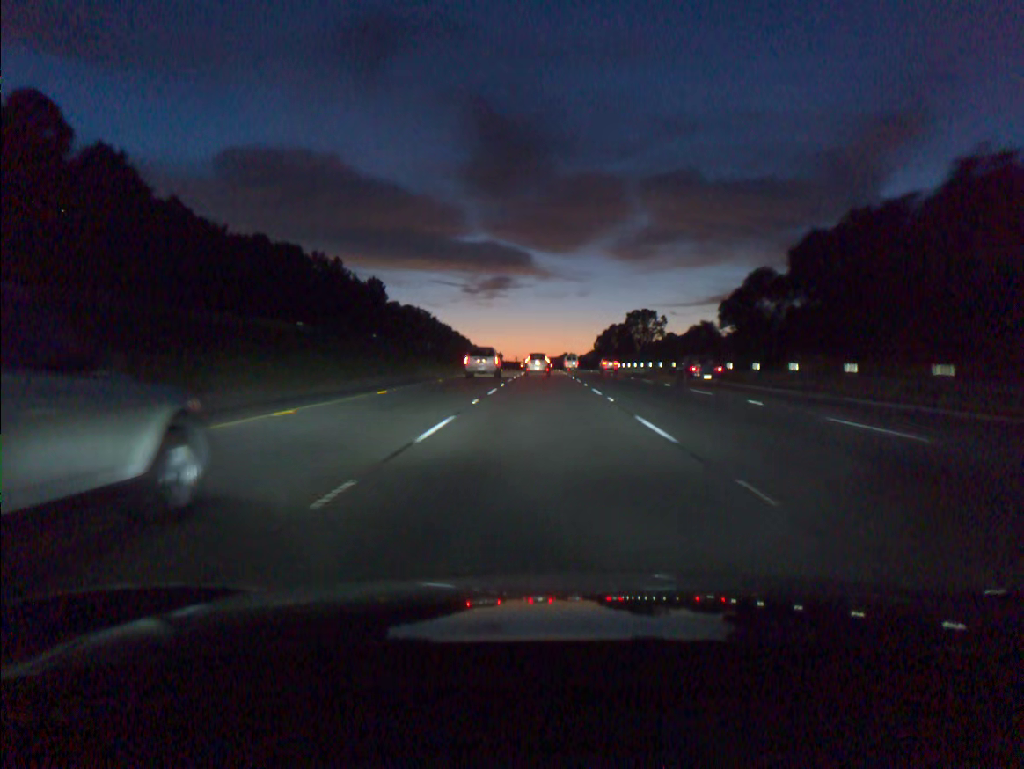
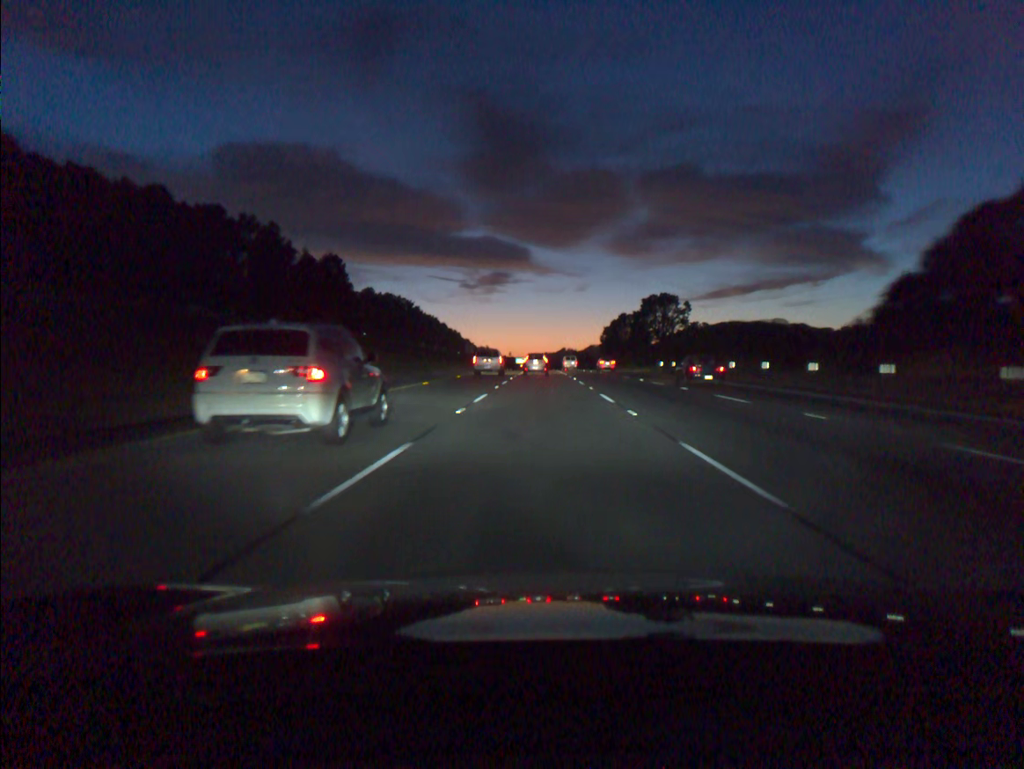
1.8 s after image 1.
(+0.1, +48.4) m; 0°
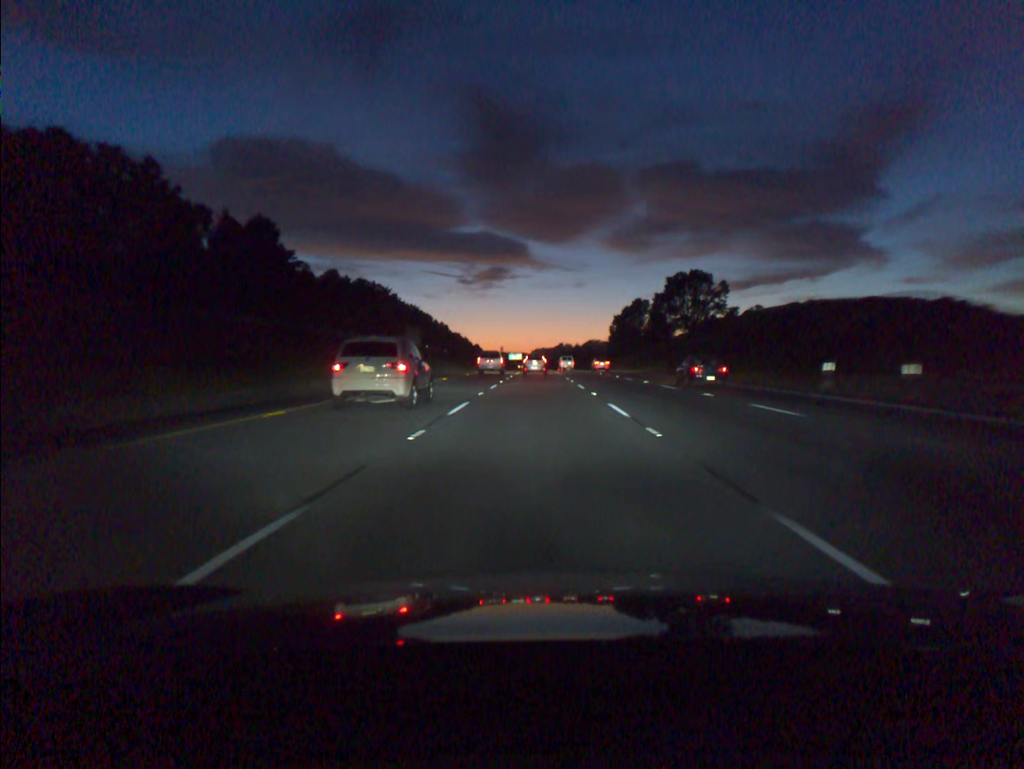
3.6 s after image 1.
(+0.1, +48.7) m; 0°
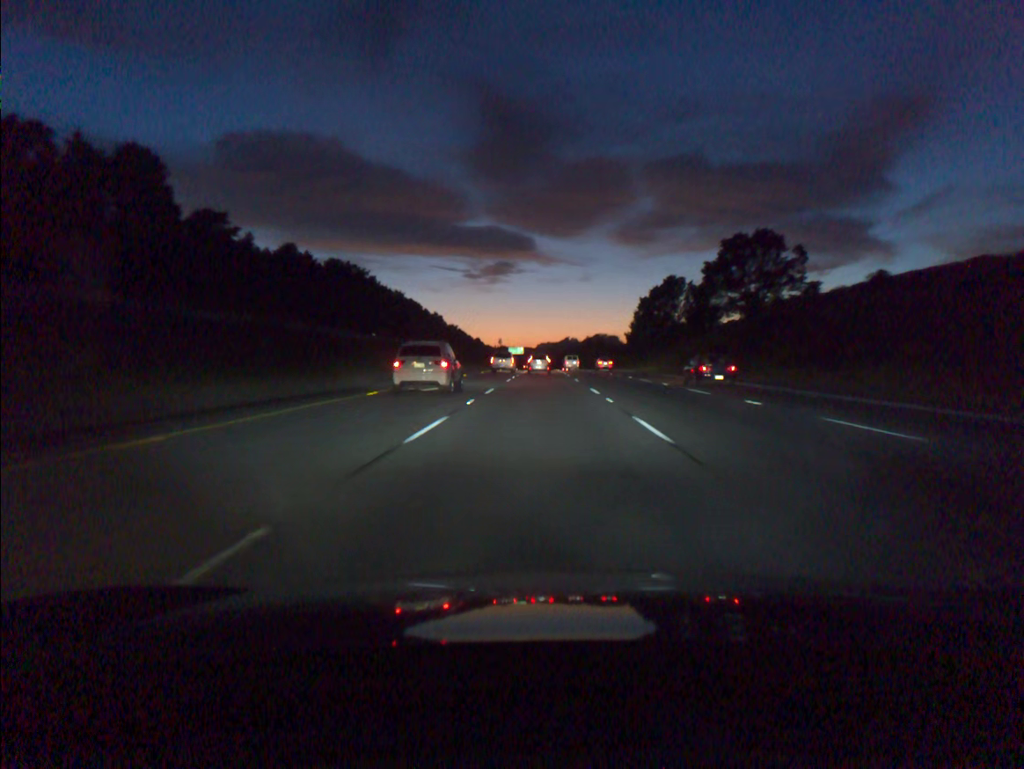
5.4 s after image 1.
(-0.2, +49.1) m; 0°
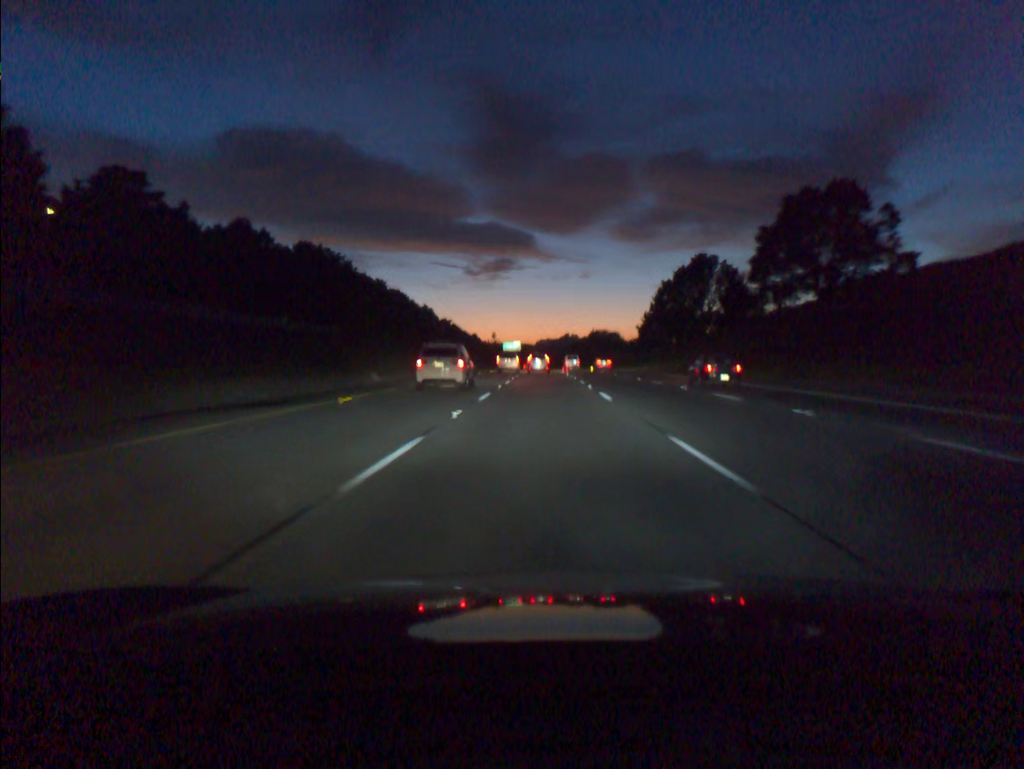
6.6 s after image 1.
(0.0, +33.0) m; 0°
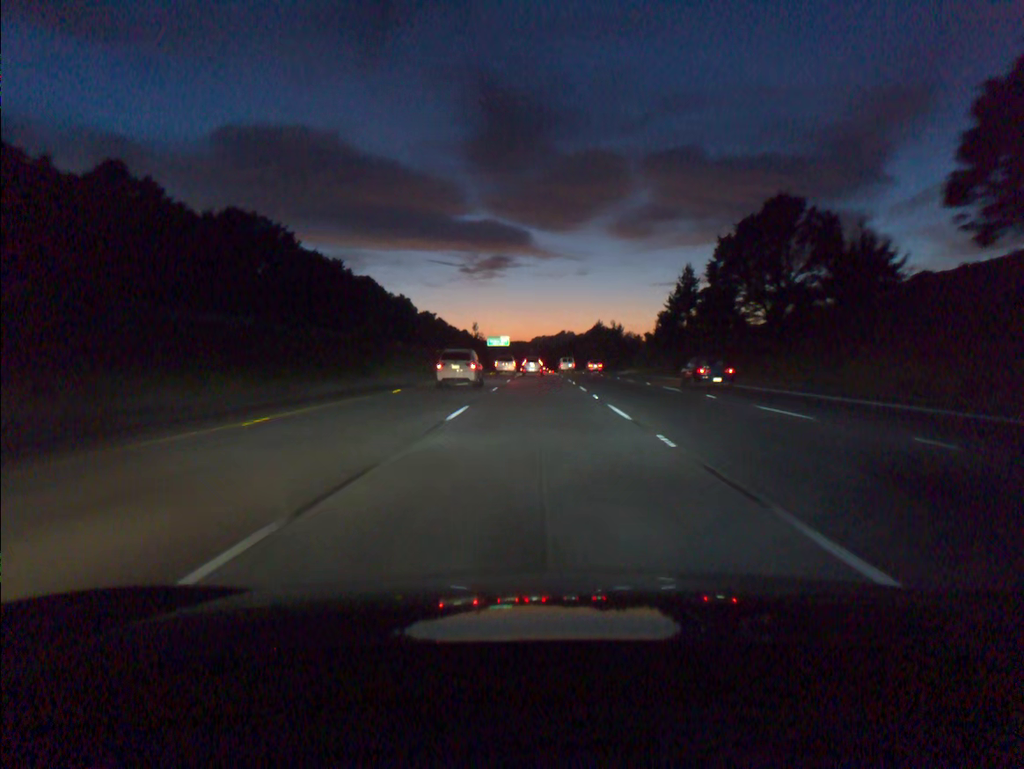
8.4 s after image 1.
(+0.1, +50.0) m; 0°
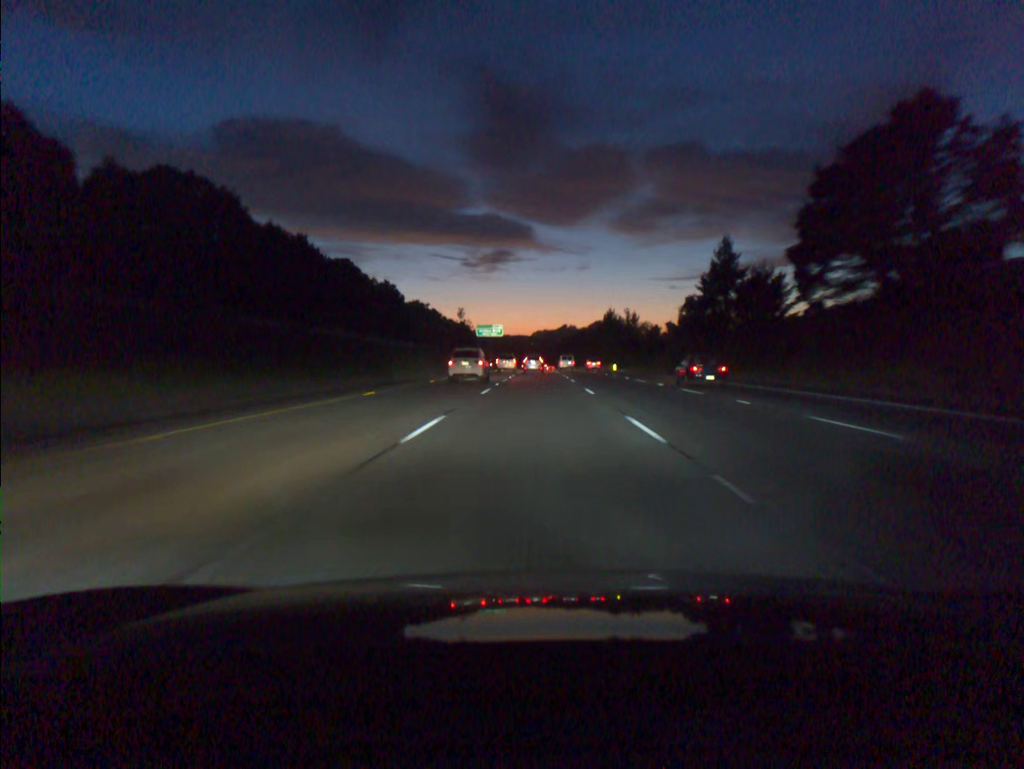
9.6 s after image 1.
(0.0, +33.7) m; 0°
